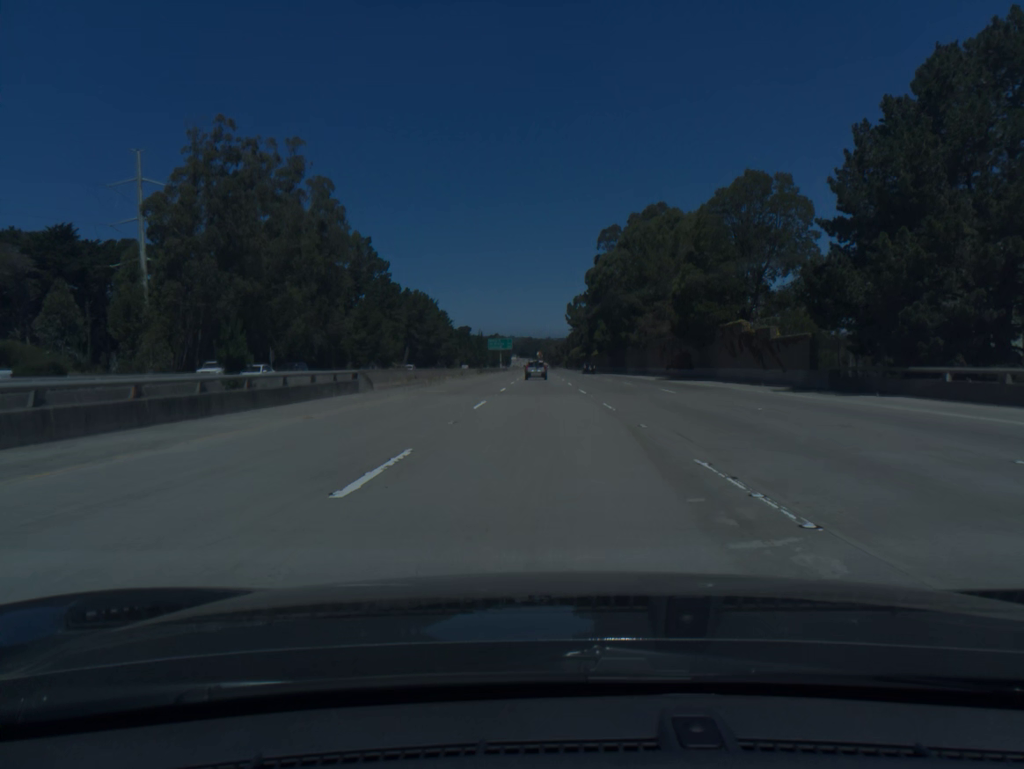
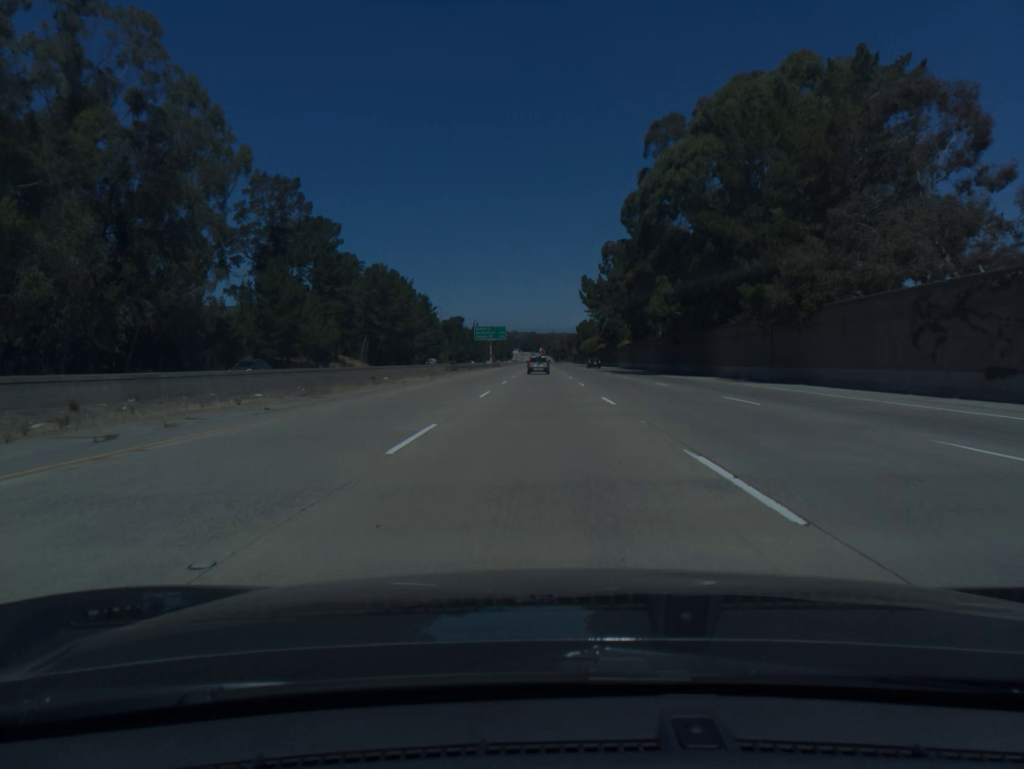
(-0.1, +55.7) m; 0°
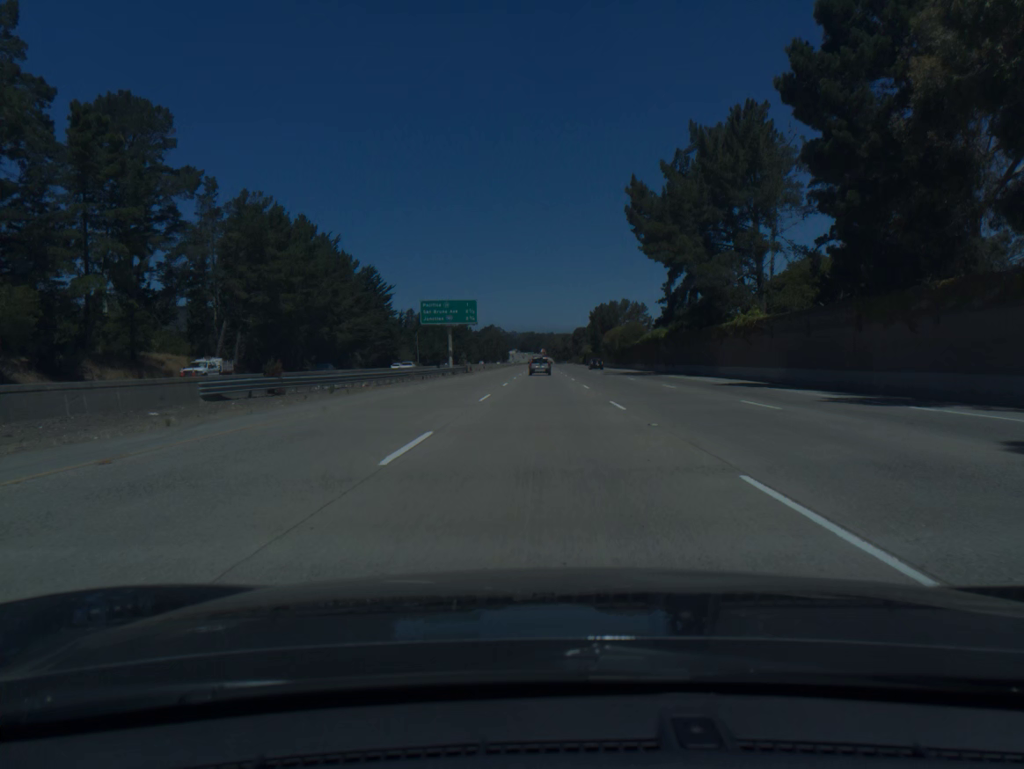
(-0.1, +74.5) m; 0°
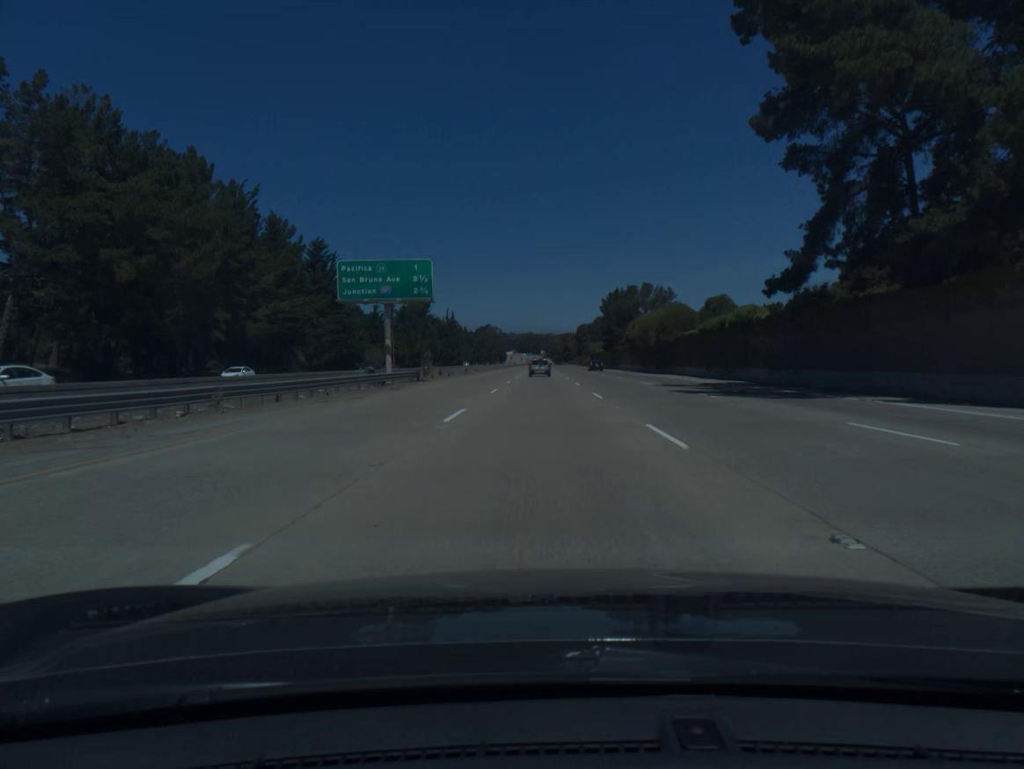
(0.0, +37.3) m; 0°
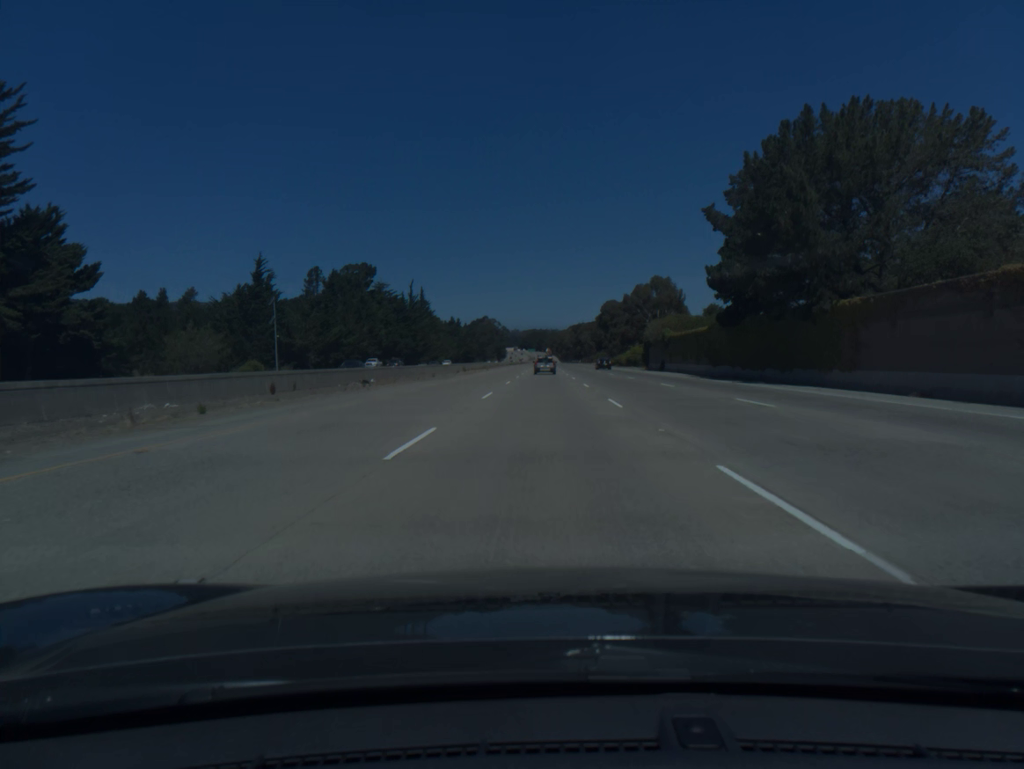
(-0.1, +93.5) m; 0°
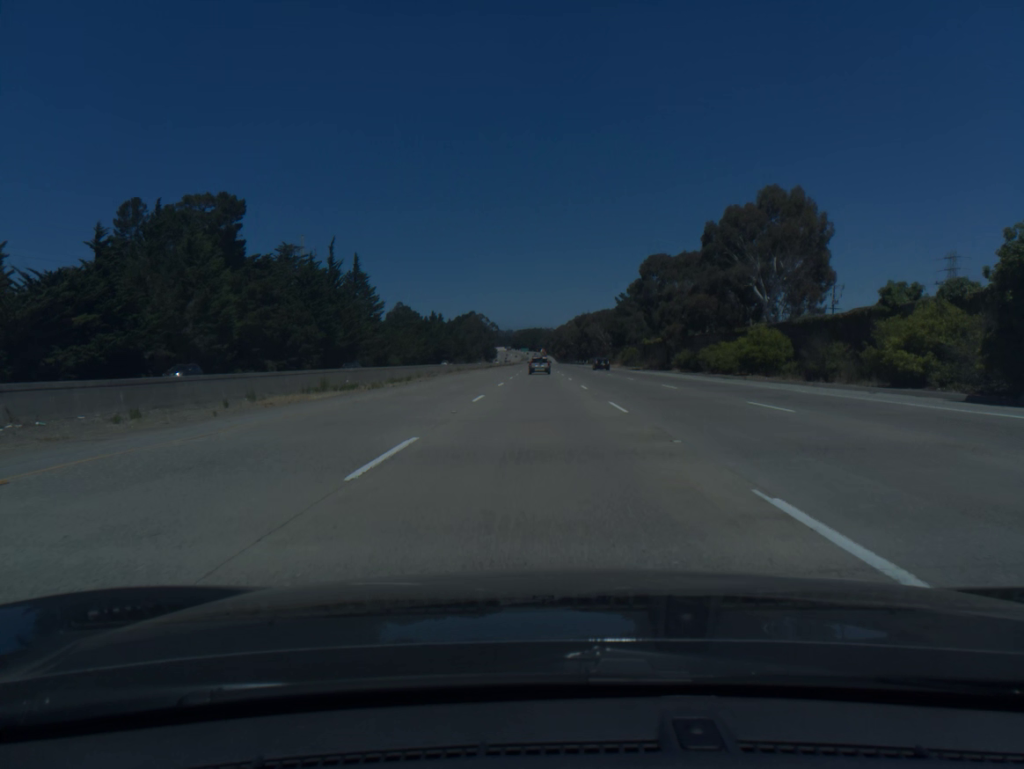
(+0.2, +75.0) m; 0°
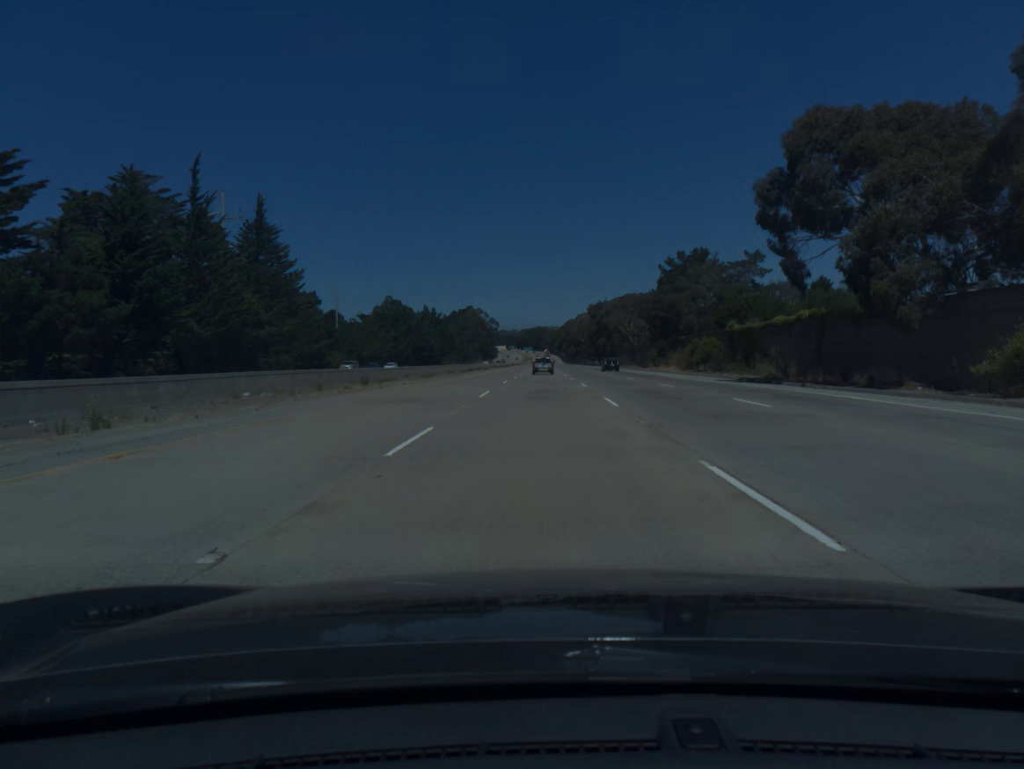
(-0.1, +56.4) m; 0°
